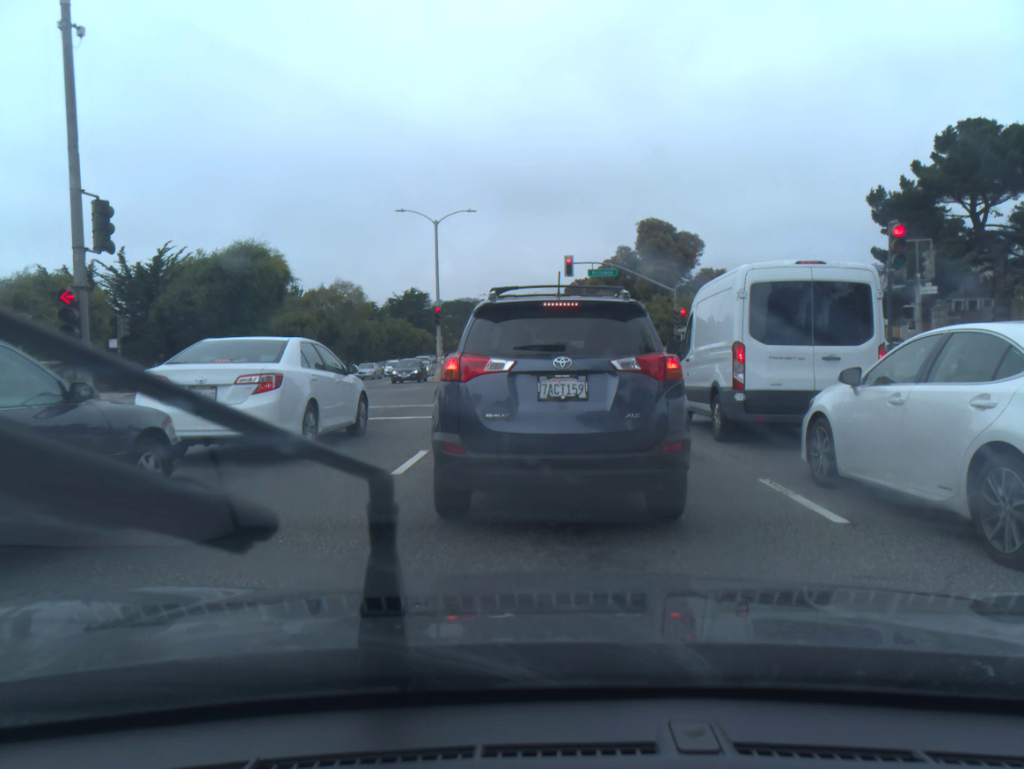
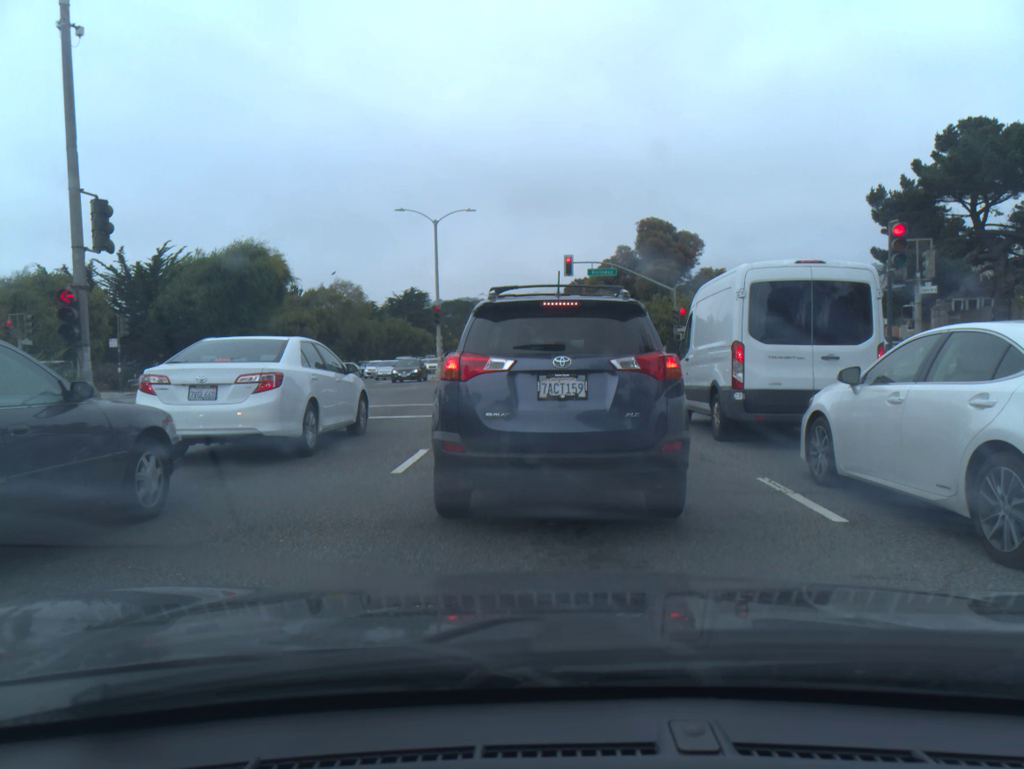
(0.0, 0.0) m; 0°
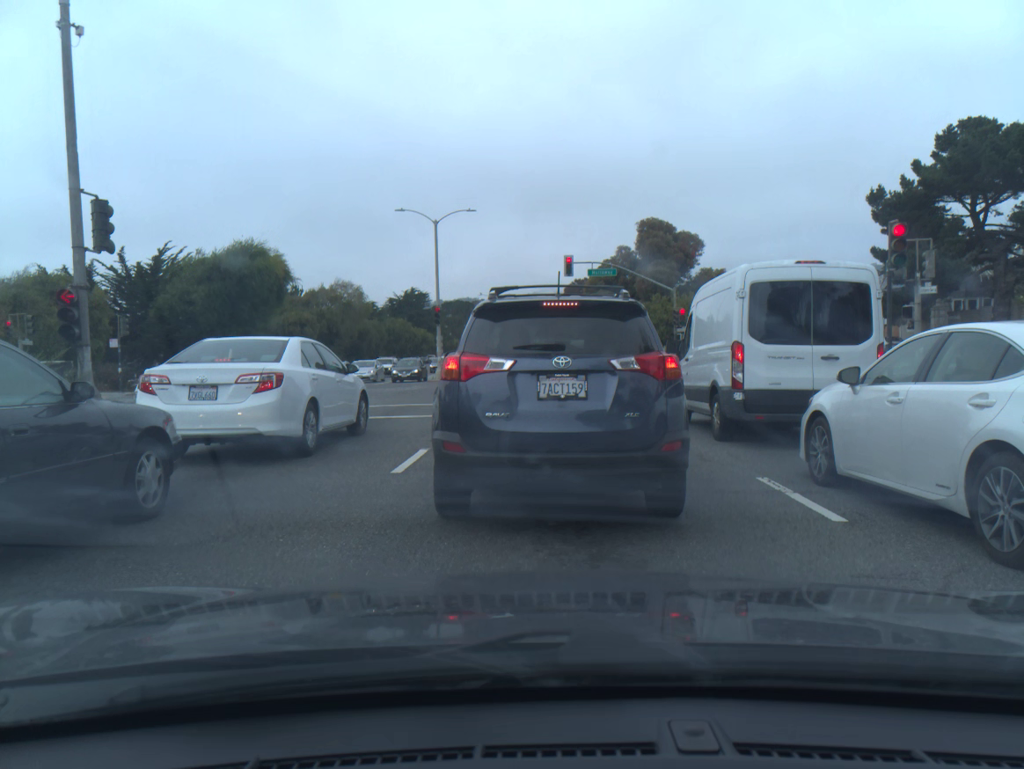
(0.0, 0.0) m; 0°
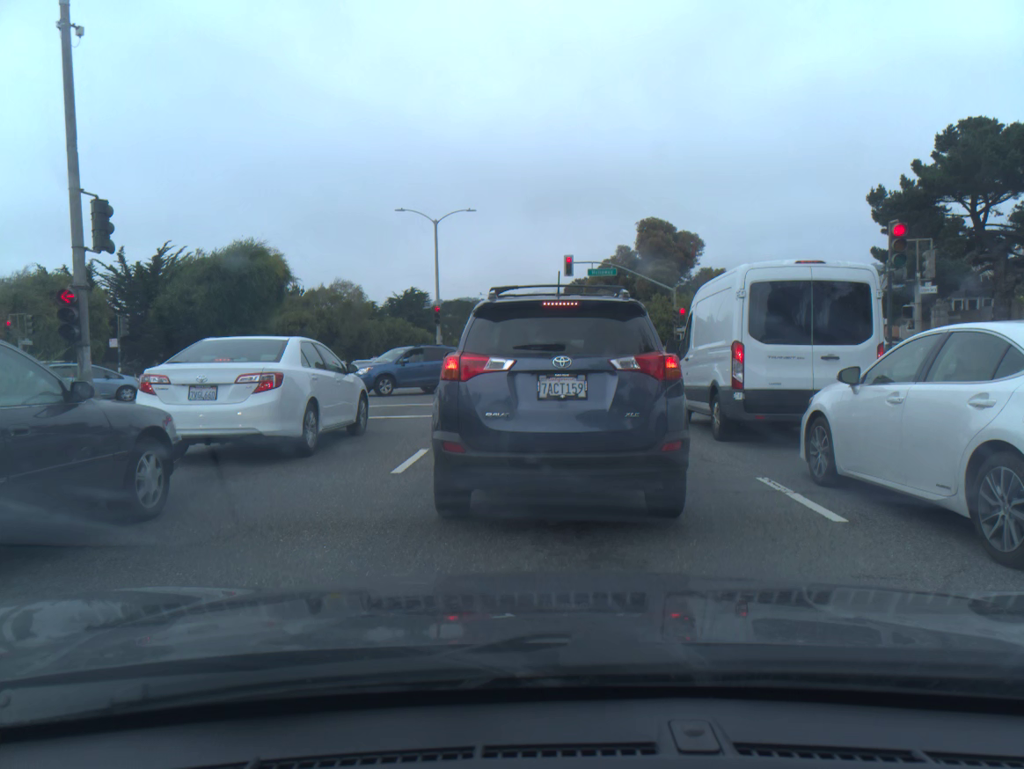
(0.0, 0.0) m; 0°
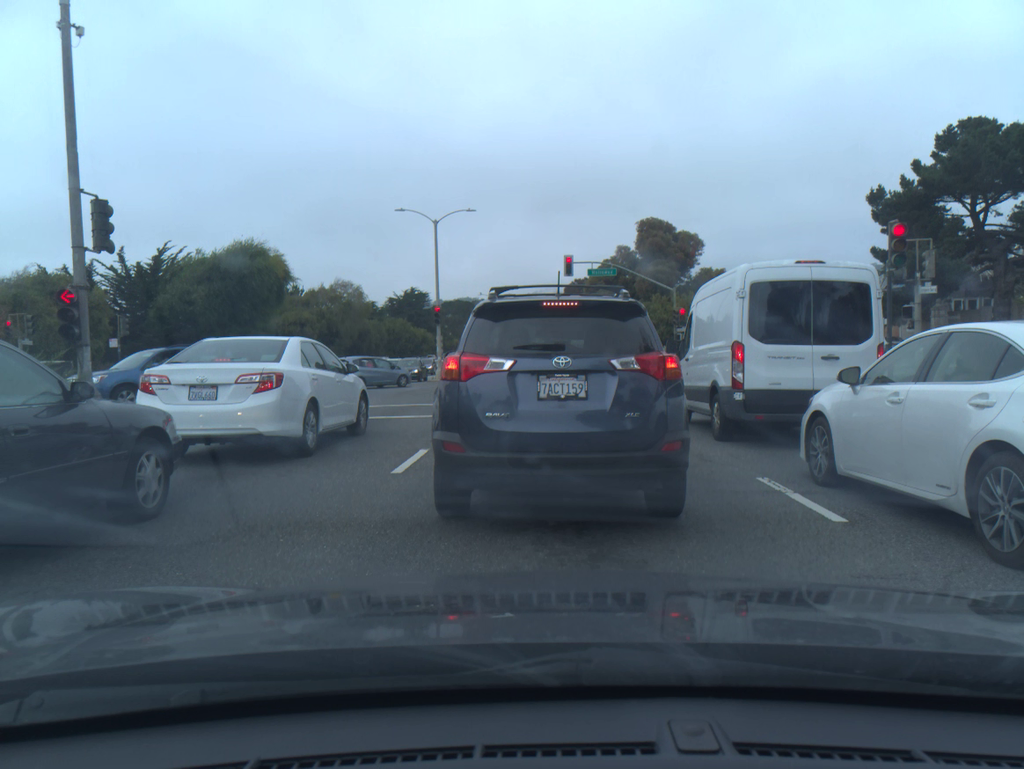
(0.0, 0.0) m; 0°
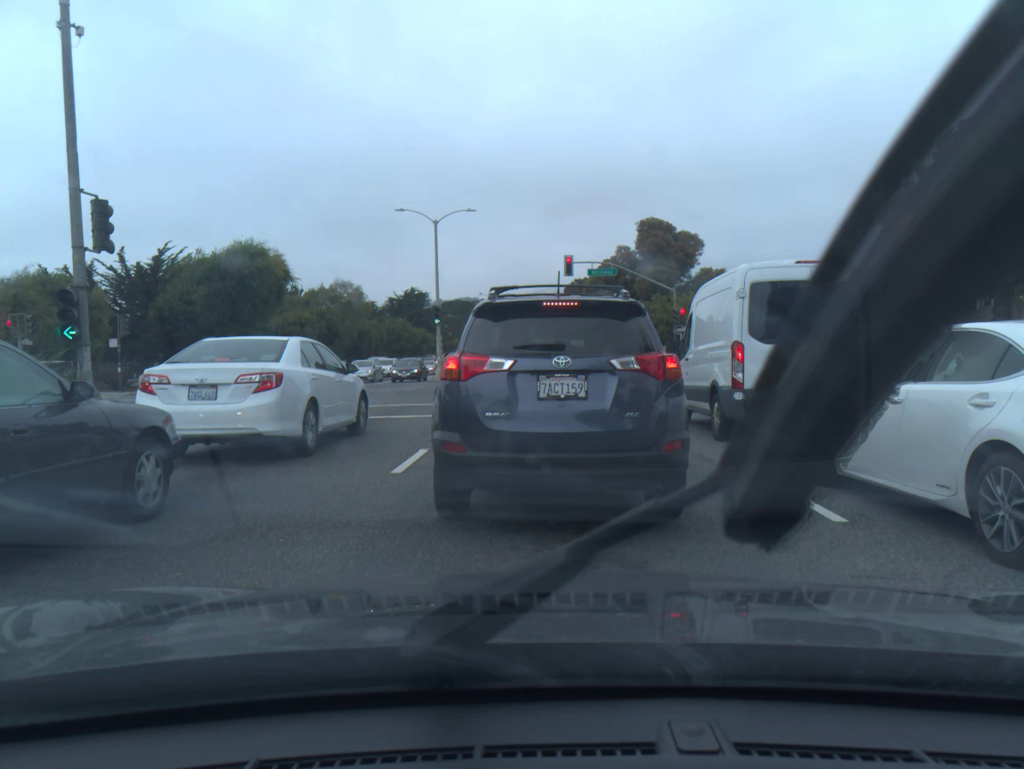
(0.0, 0.0) m; 0°
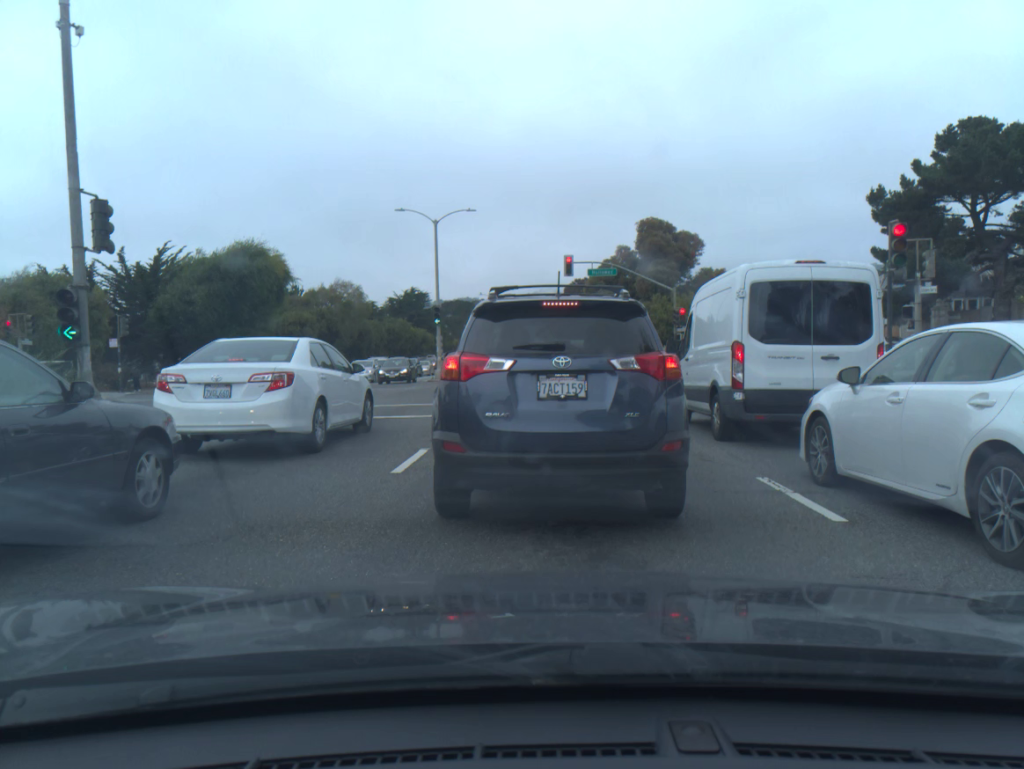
(0.0, 0.0) m; 0°
